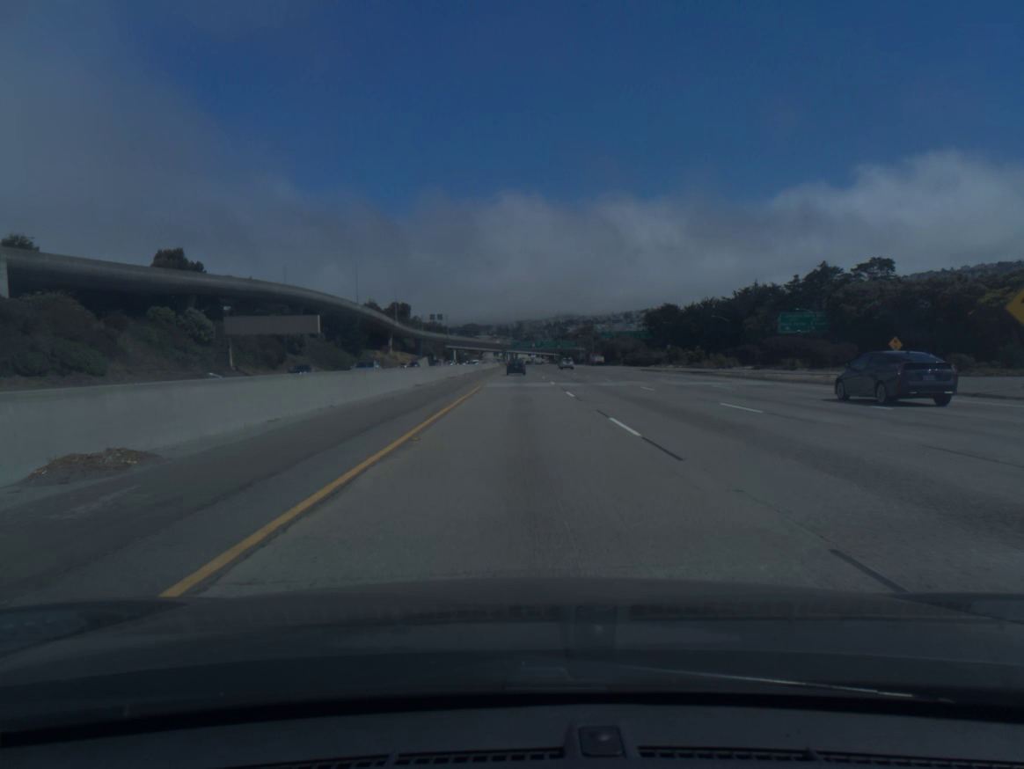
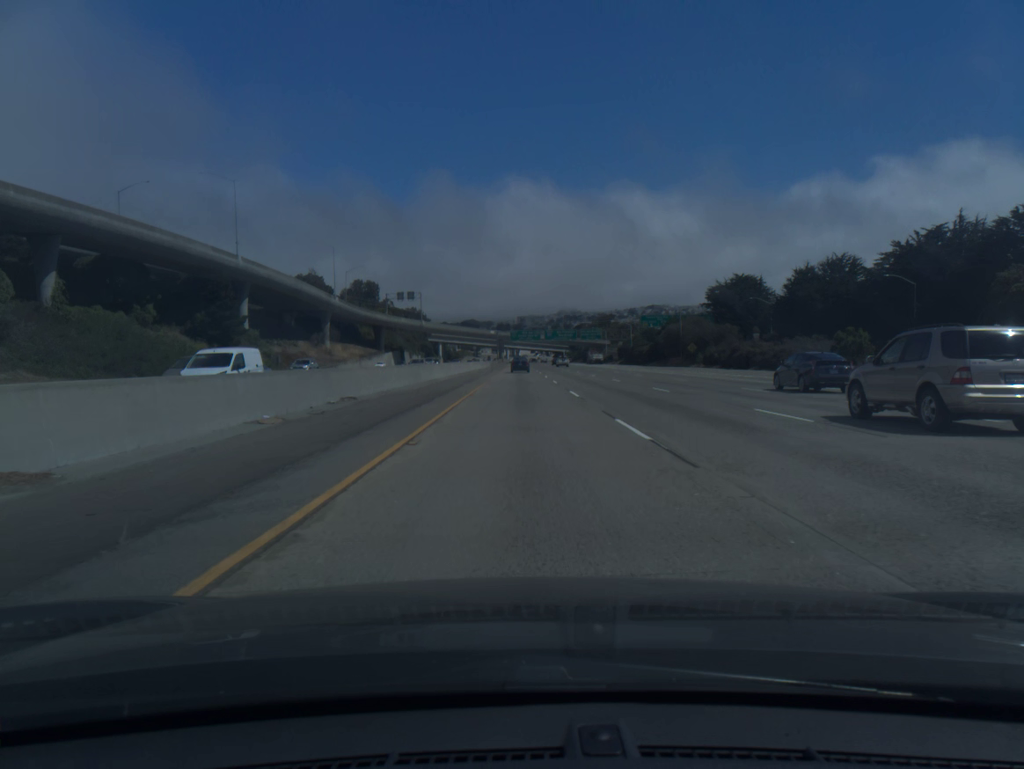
(-0.2, +88.5) m; 0°
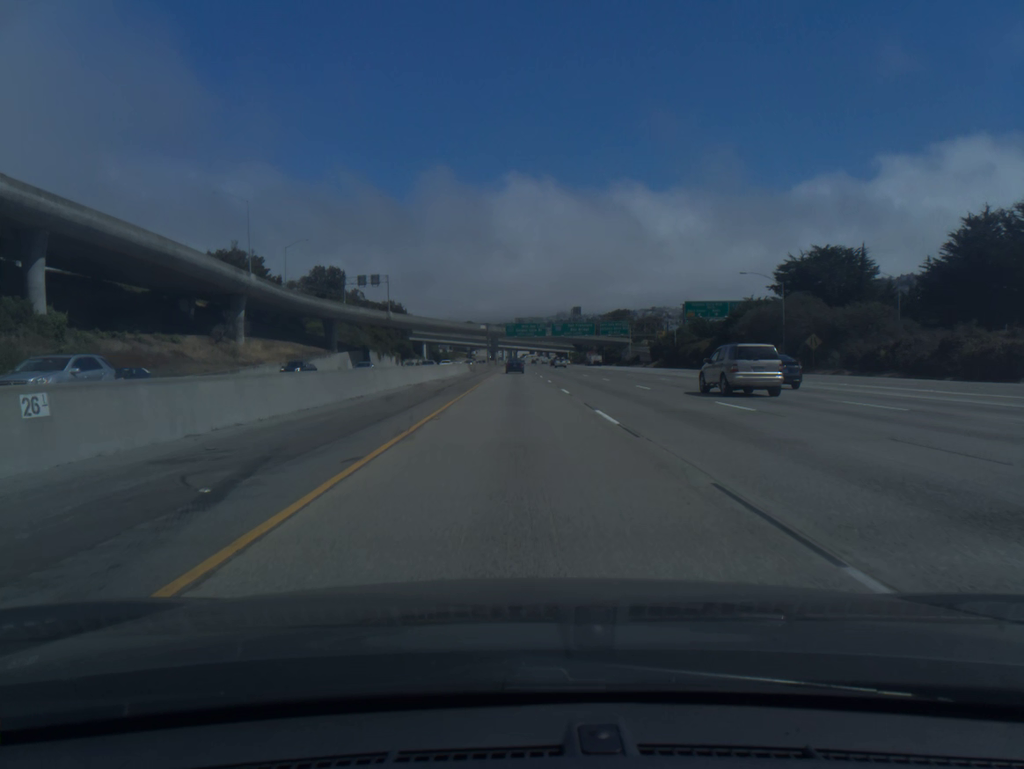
(+0.1, +53.6) m; 0°
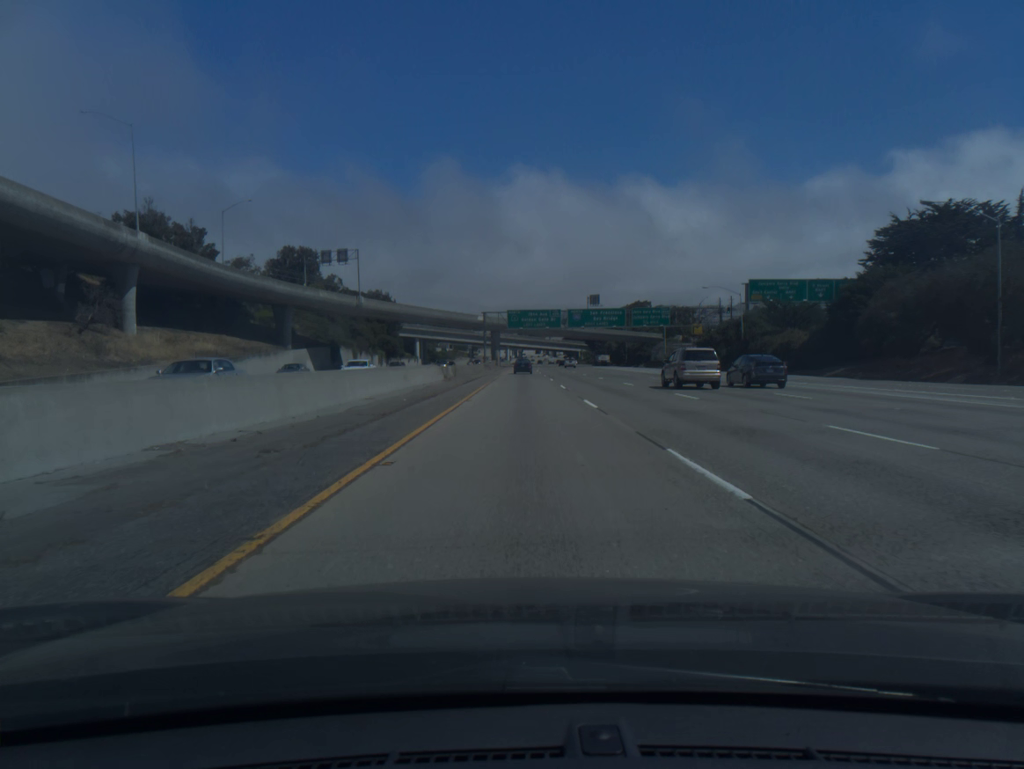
(-0.1, +36.1) m; 0°
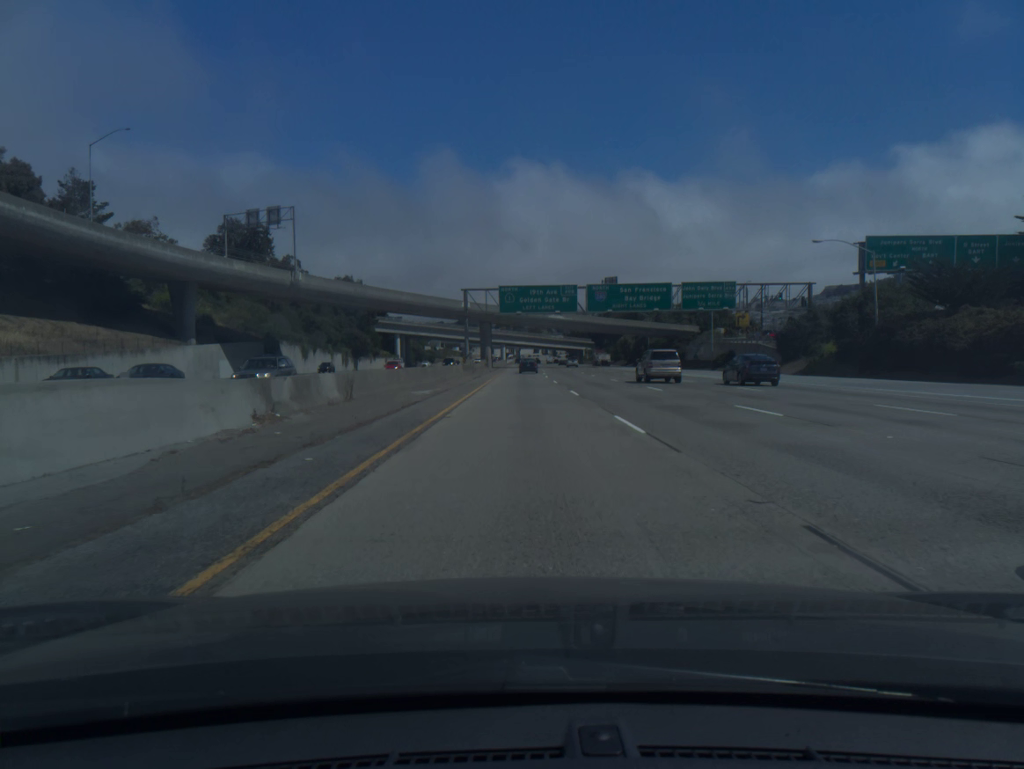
(+0.1, +36.3) m; 0°
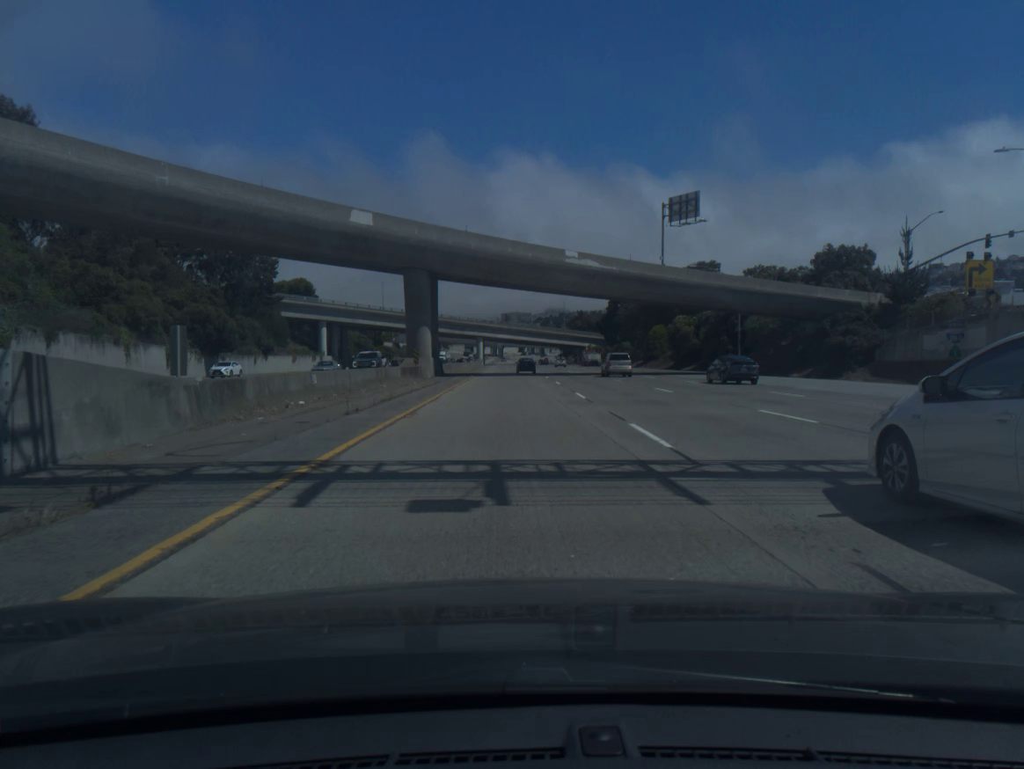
(+0.5, +73.3) m; +1°
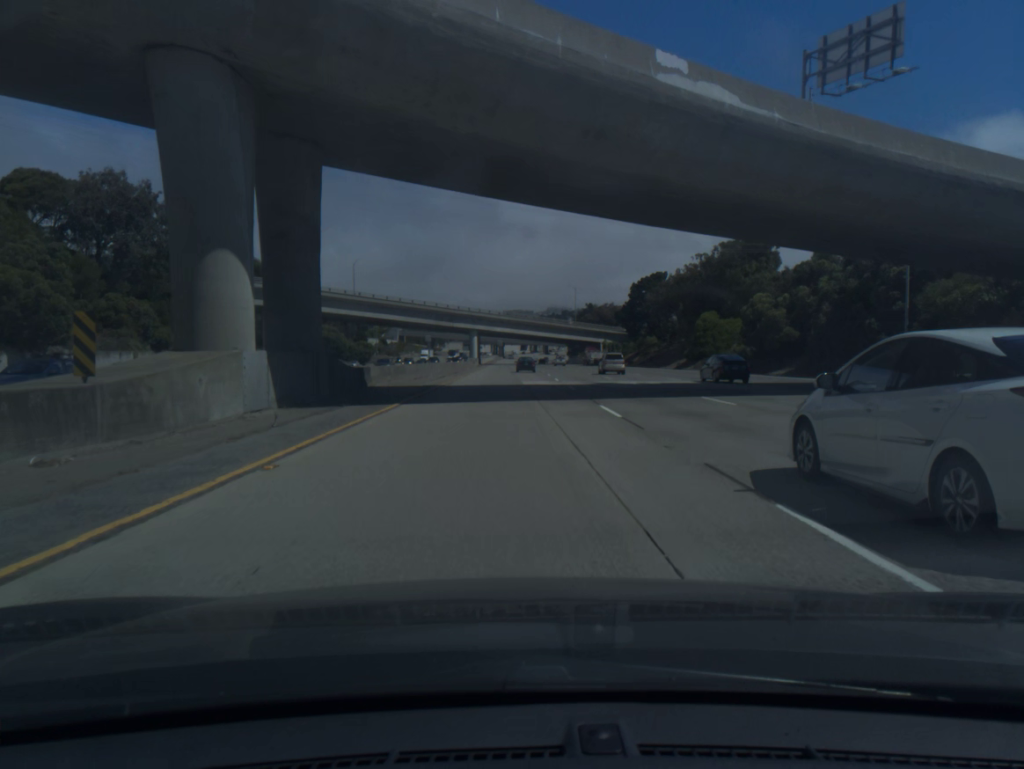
(0.0, +36.9) m; 0°
